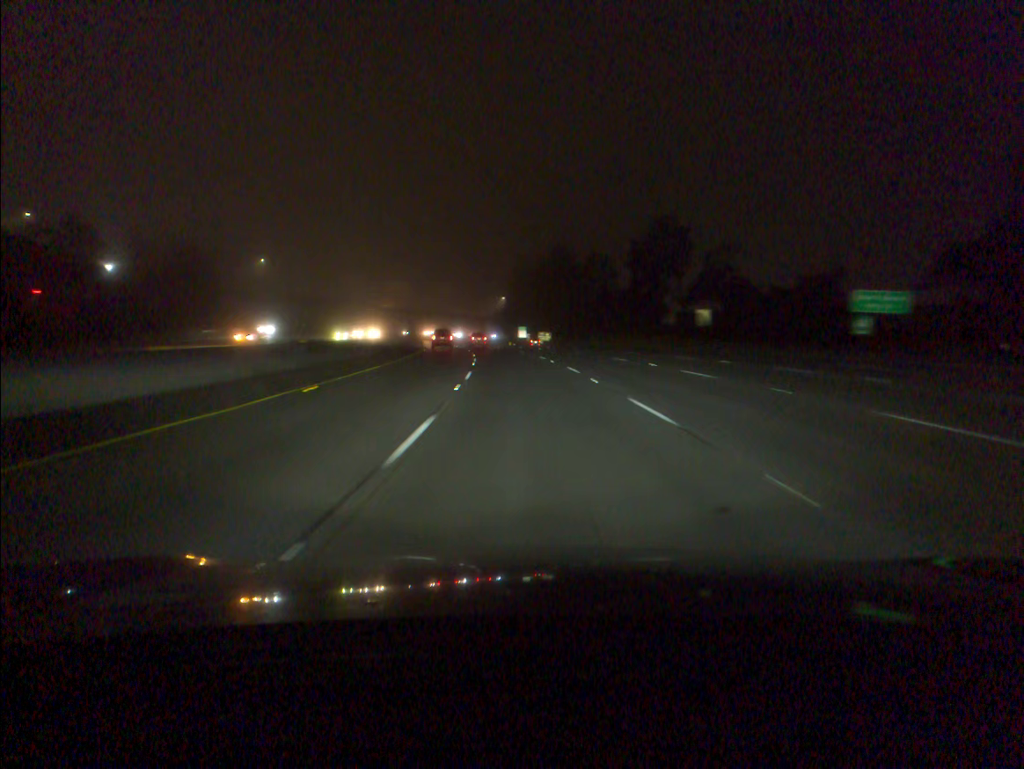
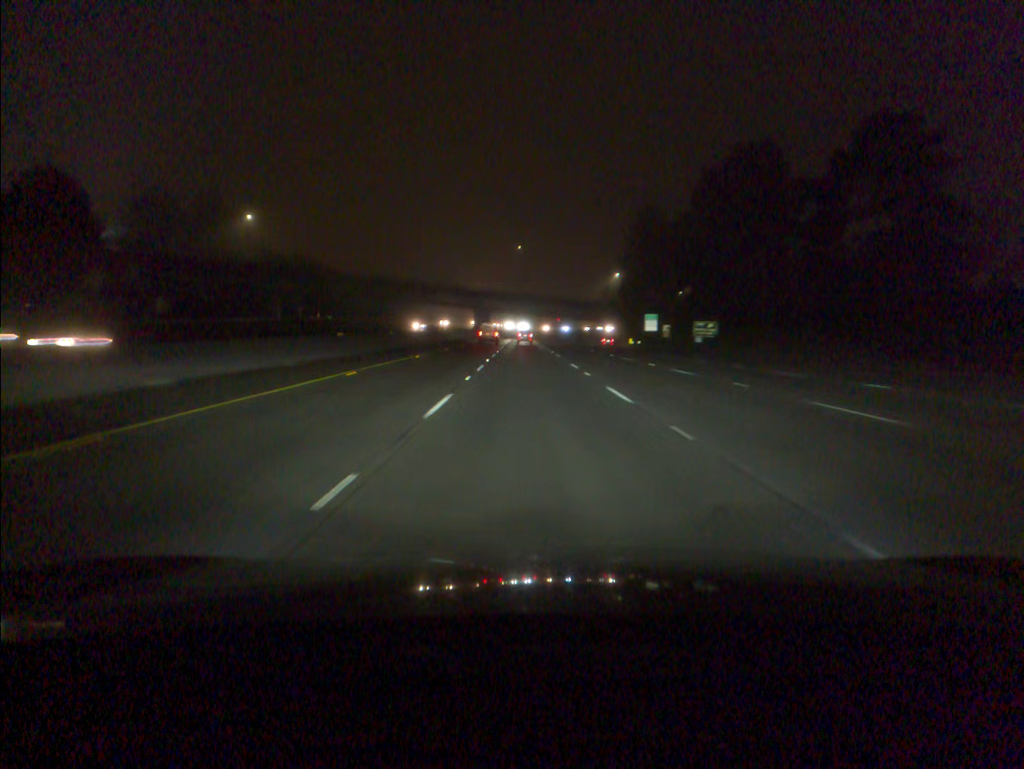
(-5.6, +83.6) m; -7°
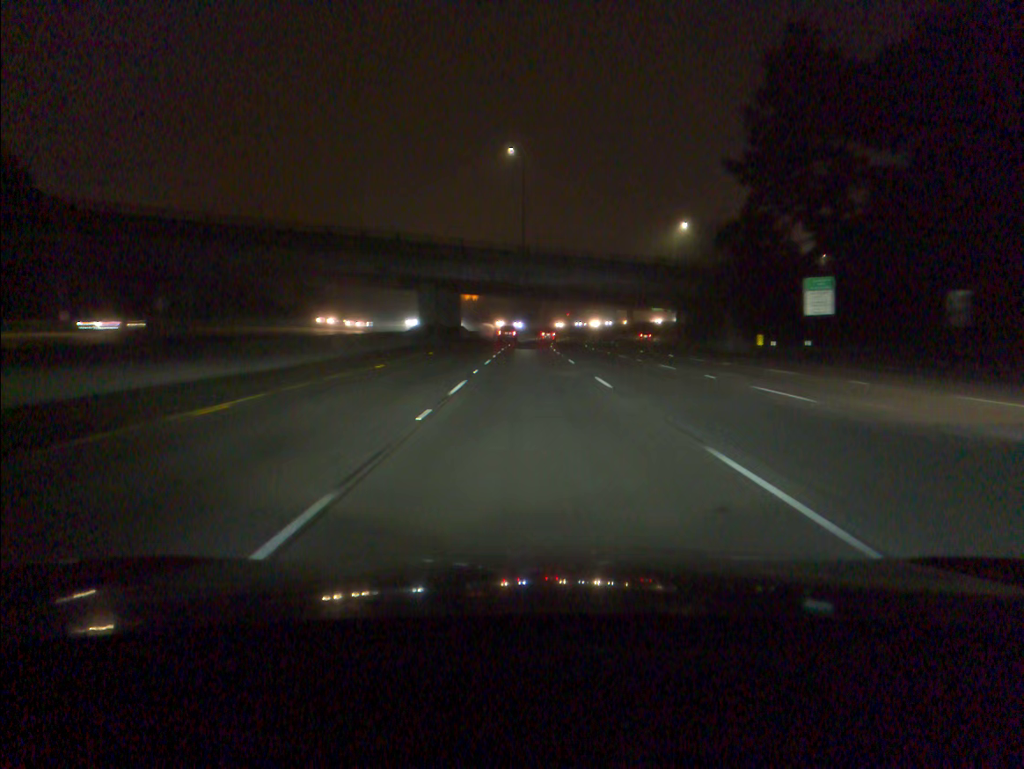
(-0.8, +83.6) m; 0°
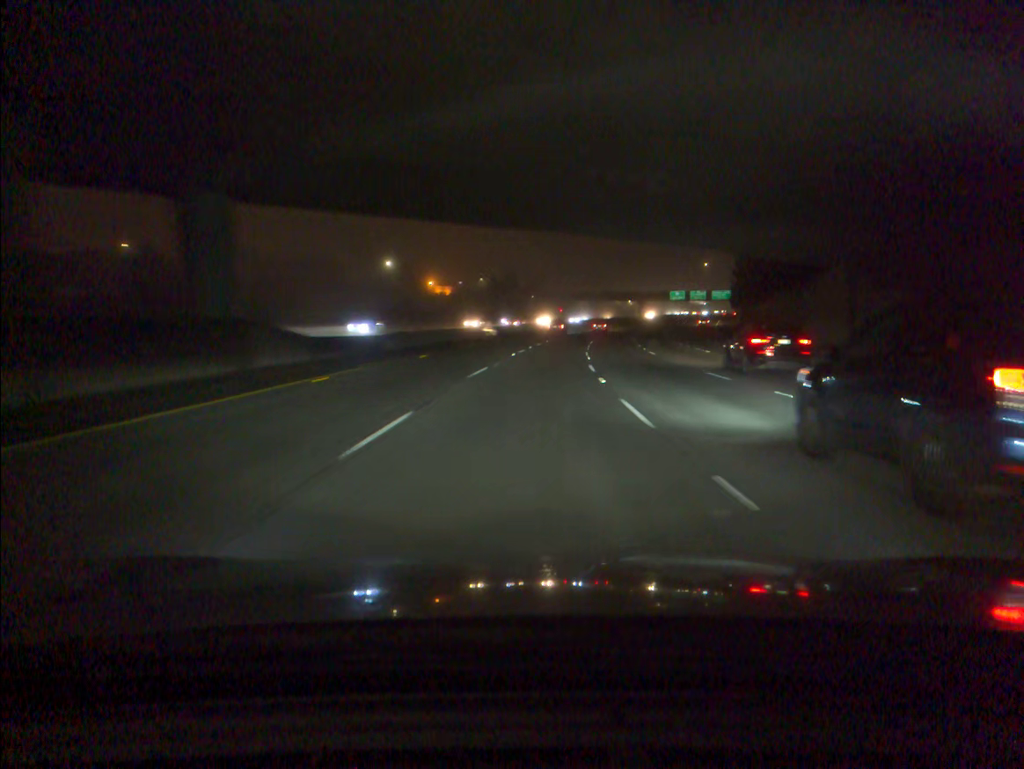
(+0.2, +66.4) m; +1°
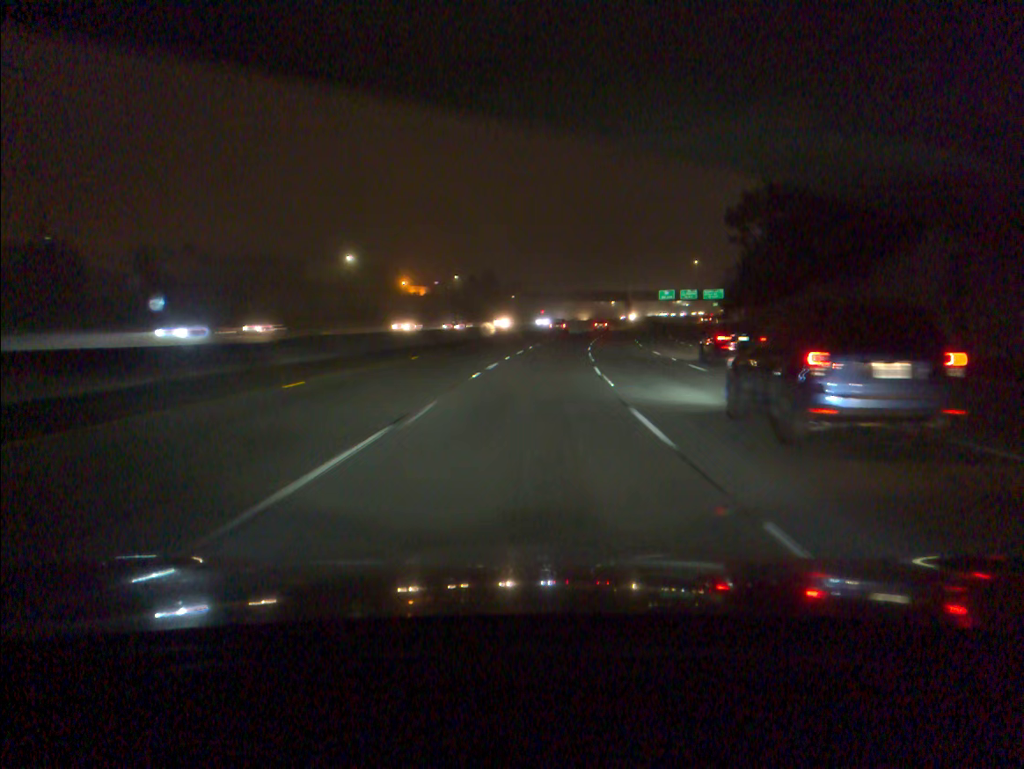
(+0.2, +16.6) m; +1°
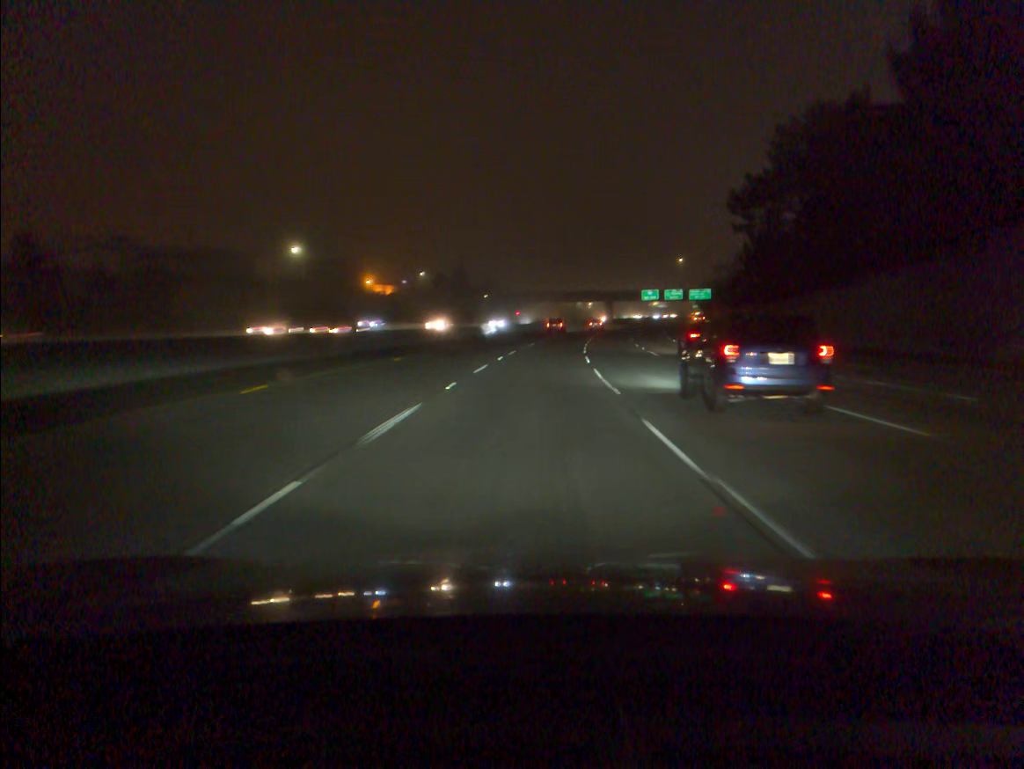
(+0.2, +16.6) m; +2°
